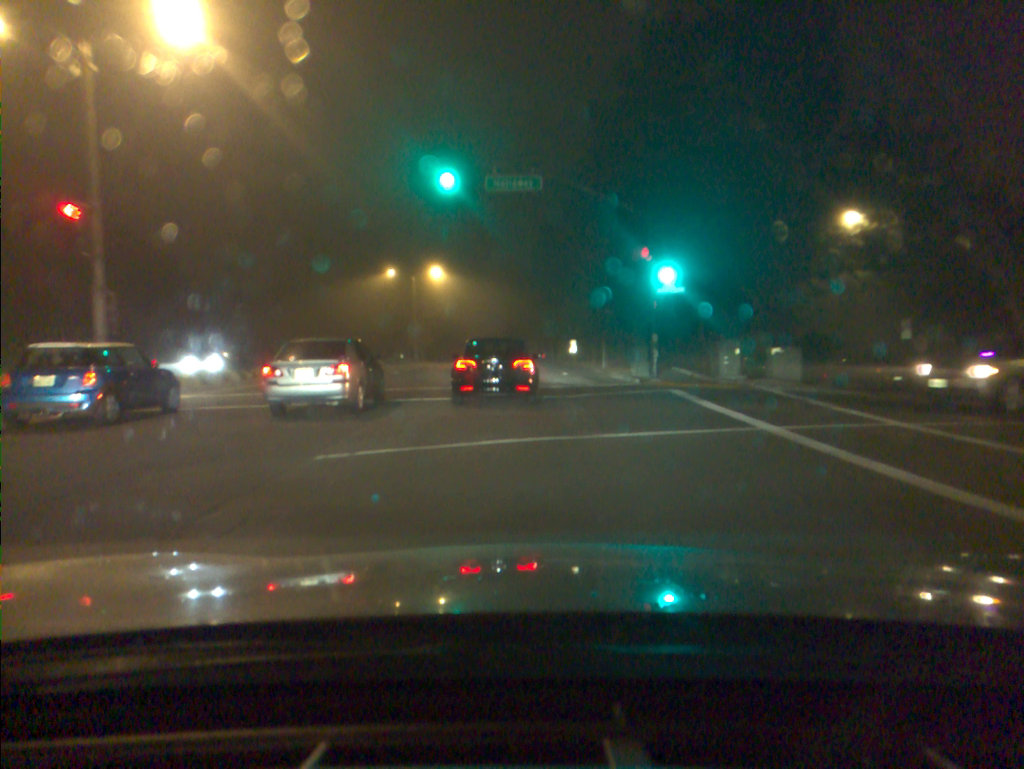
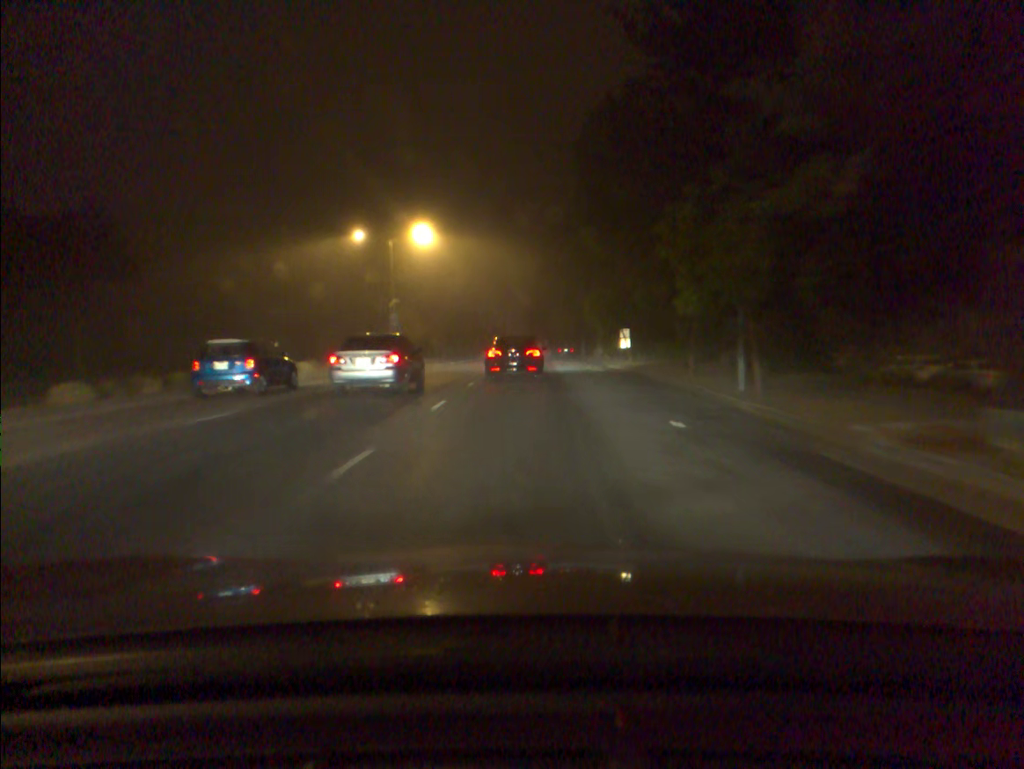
(-0.3, +22.5) m; -1°
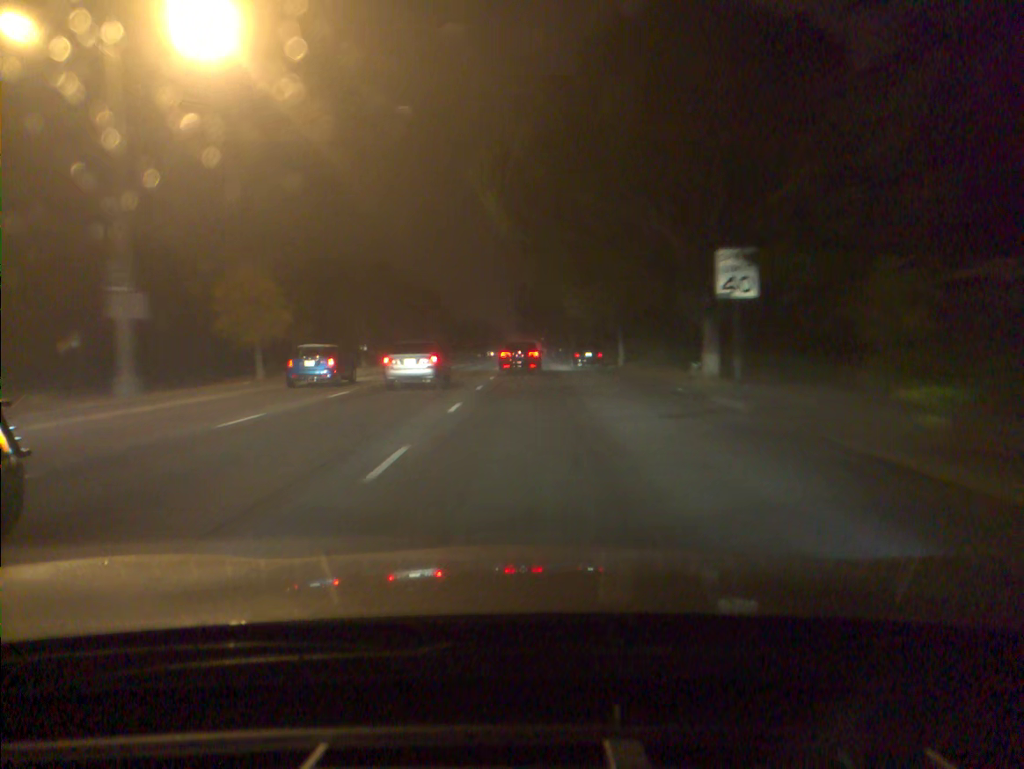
(0.0, +35.9) m; +1°
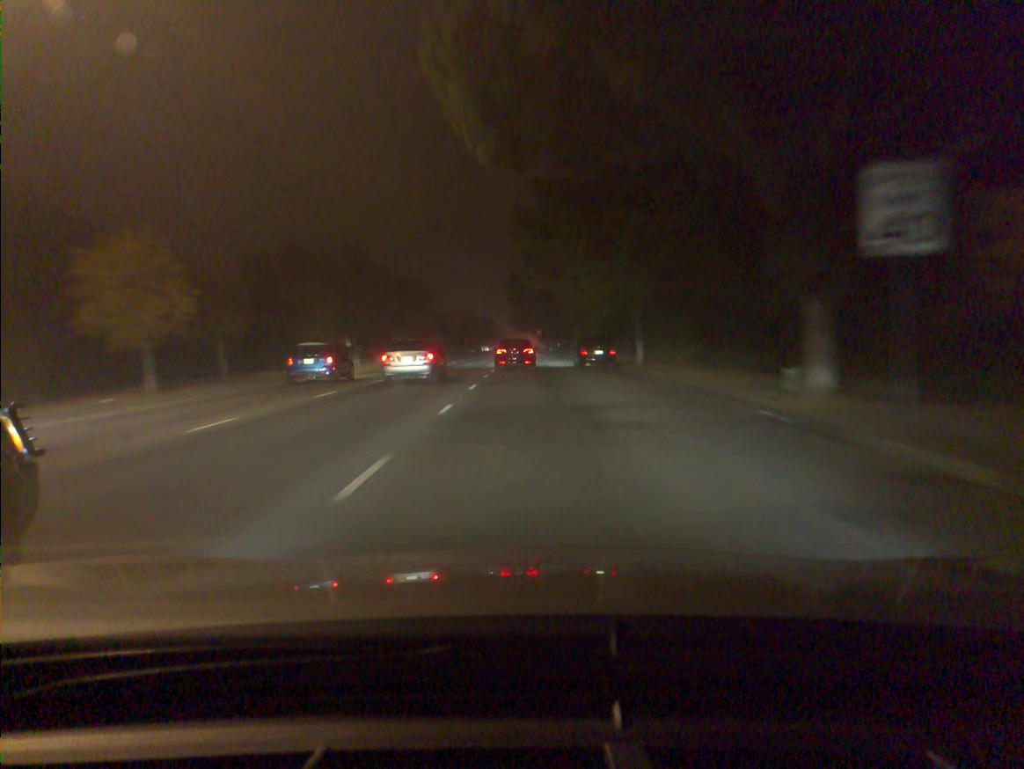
(0.0, +8.3) m; 0°
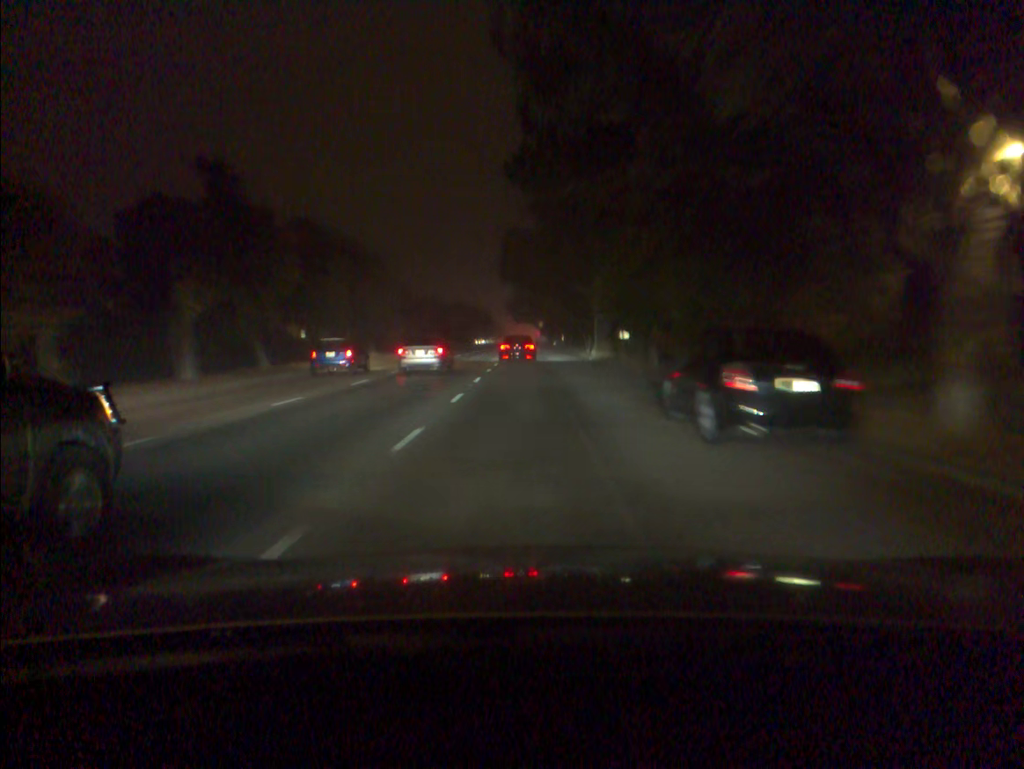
(0.0, +25.6) m; 0°
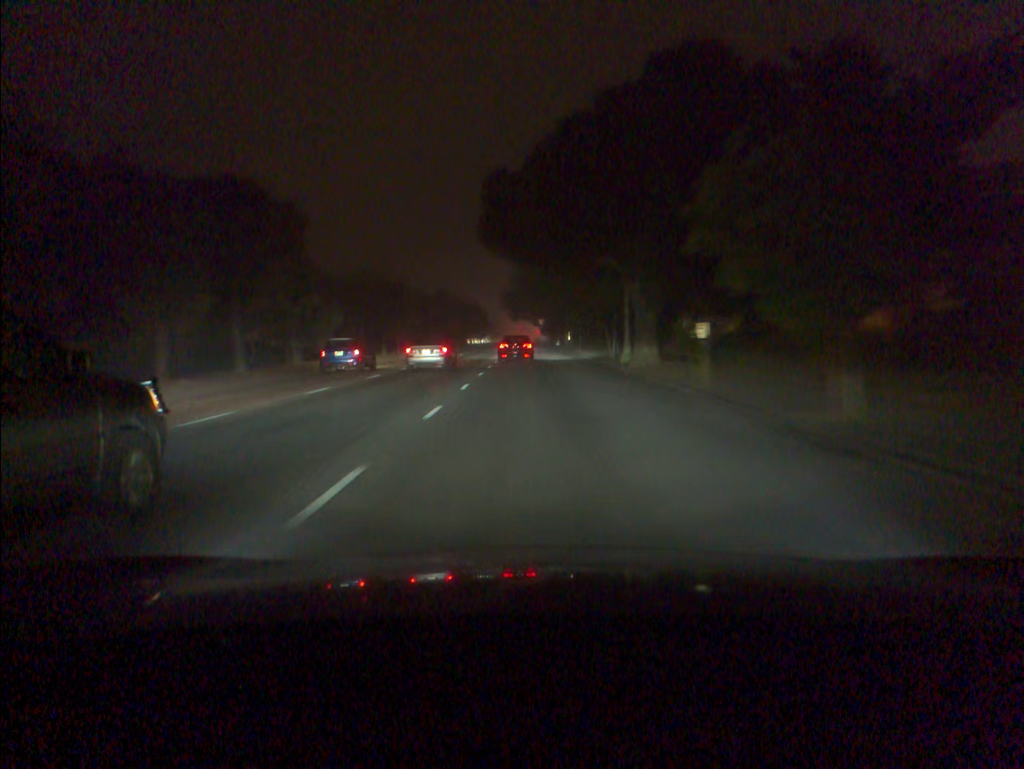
(+0.1, +18.0) m; 0°
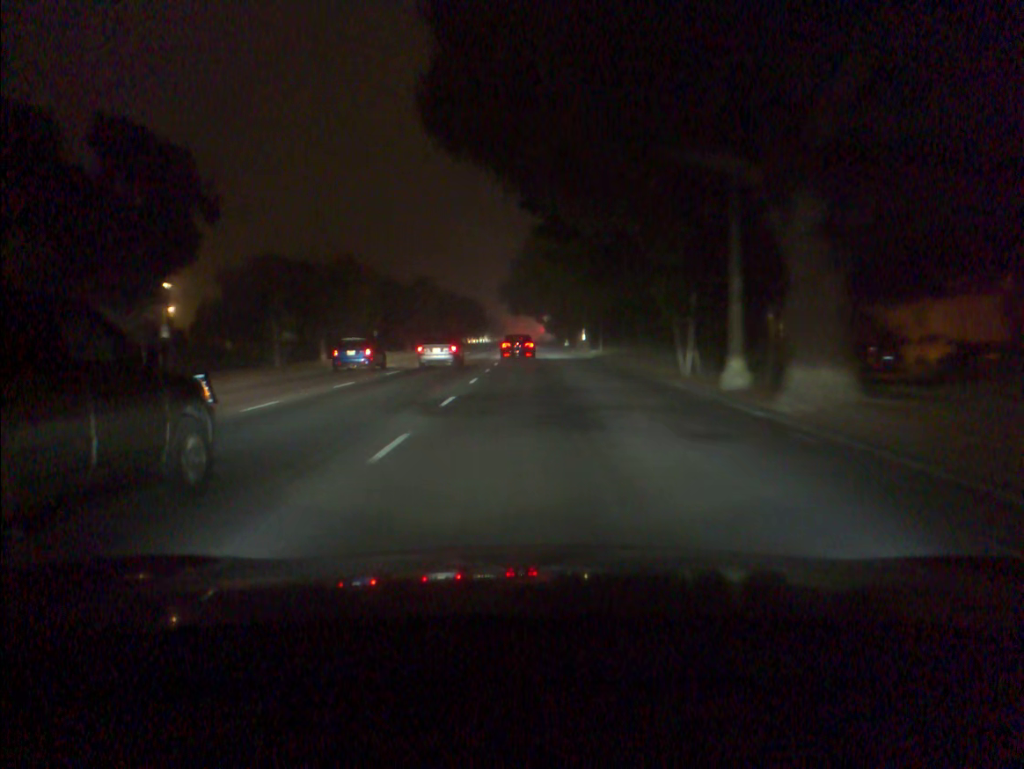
(0.0, +19.0) m; 0°
